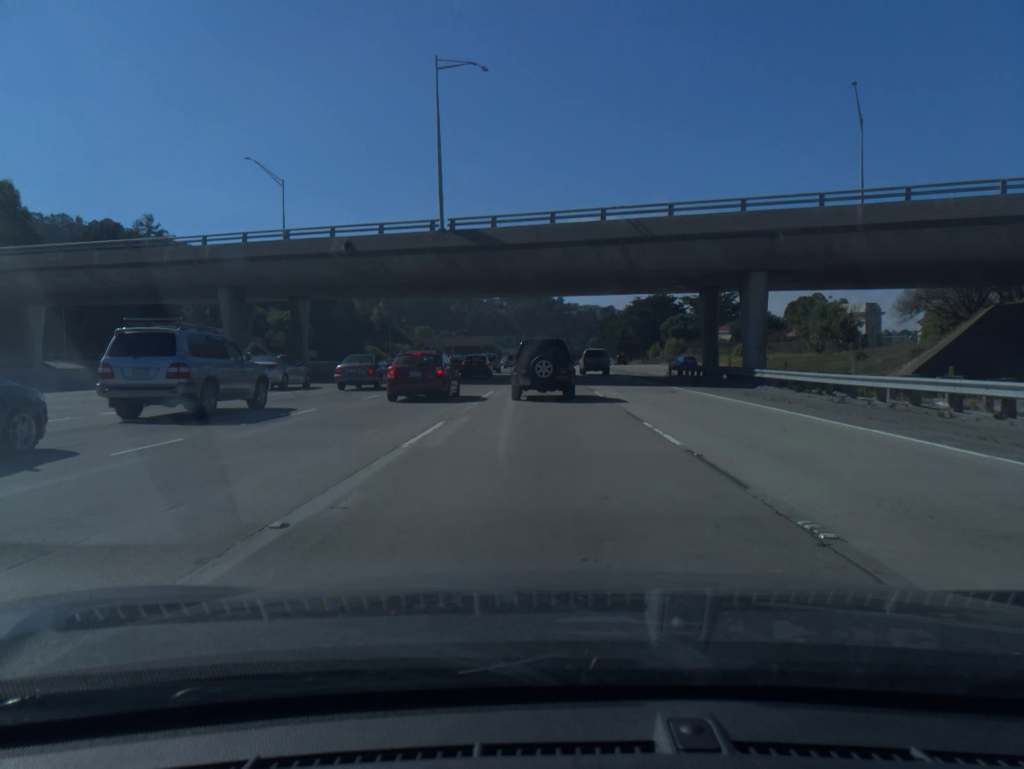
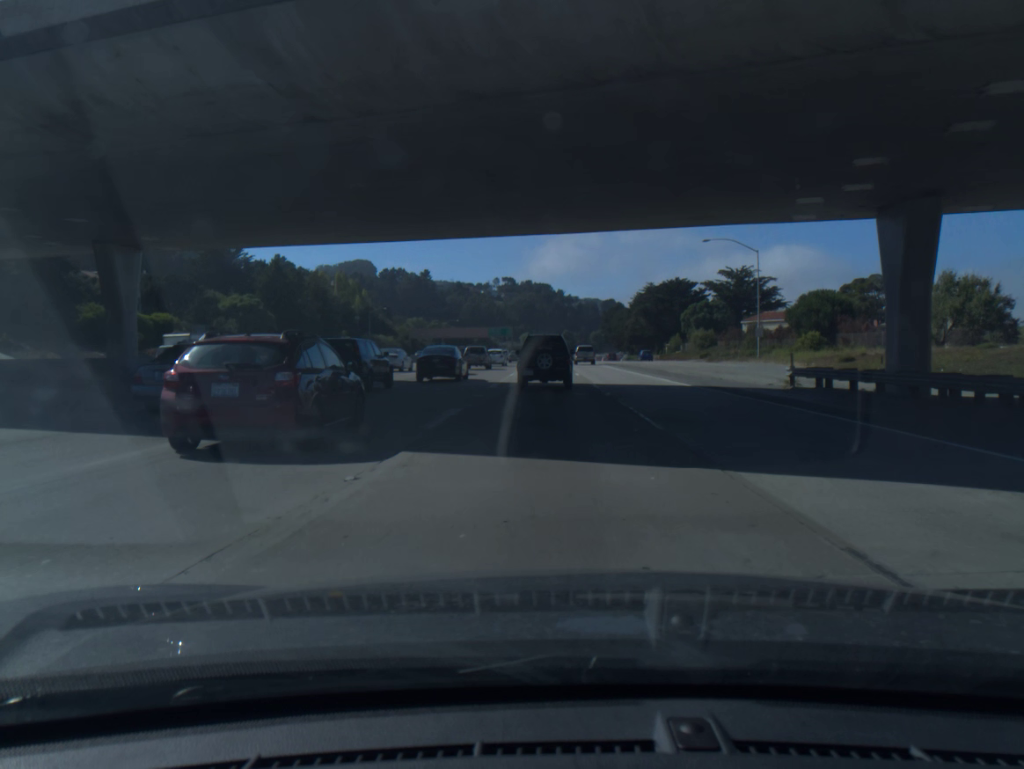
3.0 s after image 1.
(0.0, +26.6) m; 0°
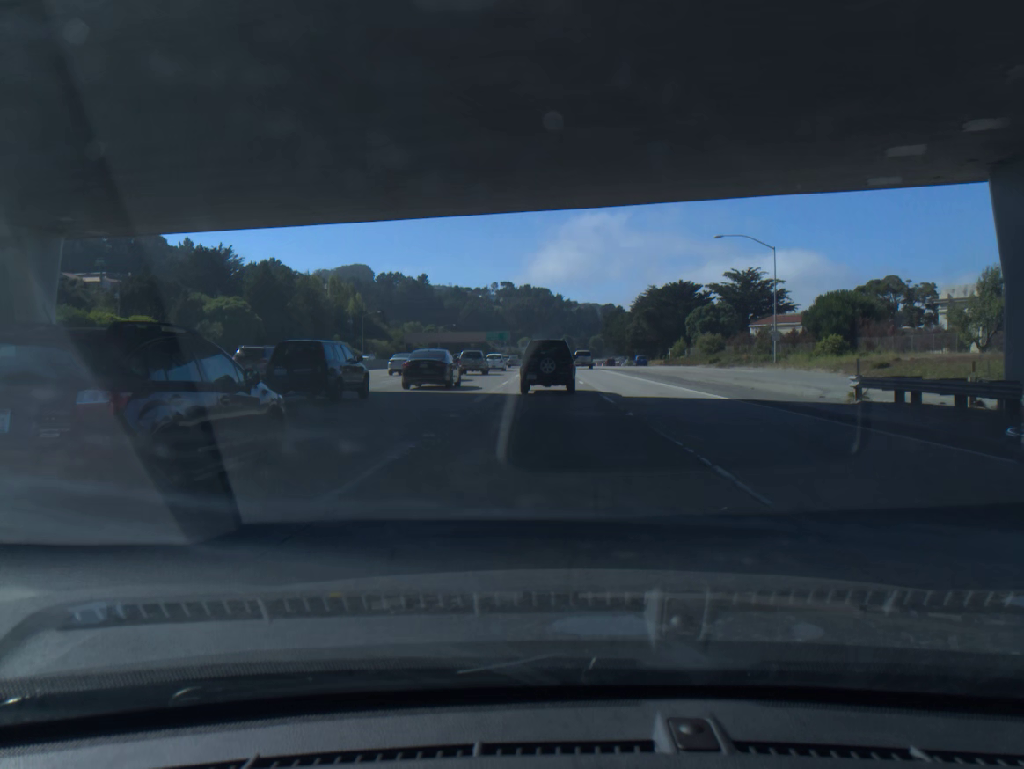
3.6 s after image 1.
(0.0, +5.8) m; 0°
